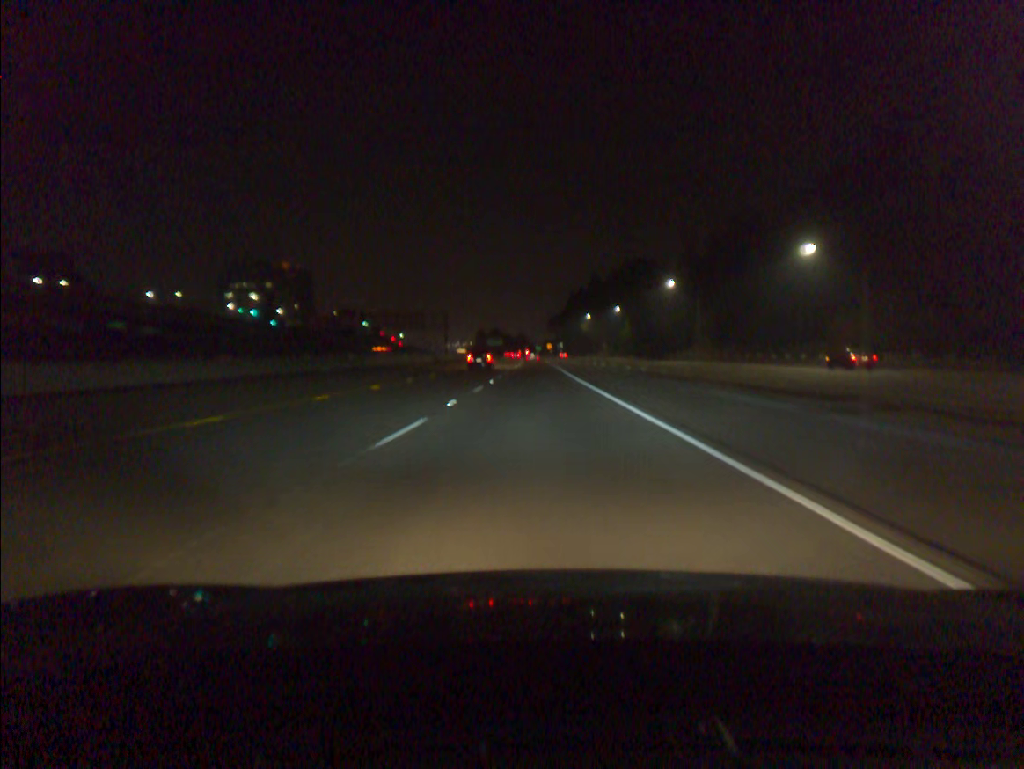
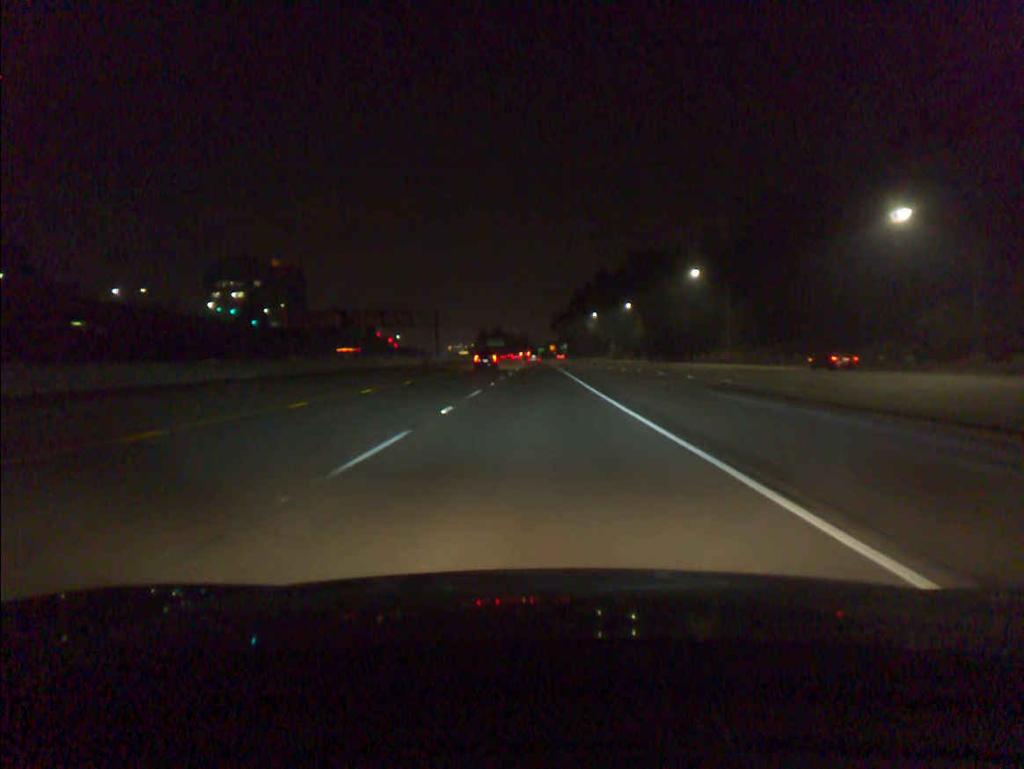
(0.0, +16.7) m; 0°
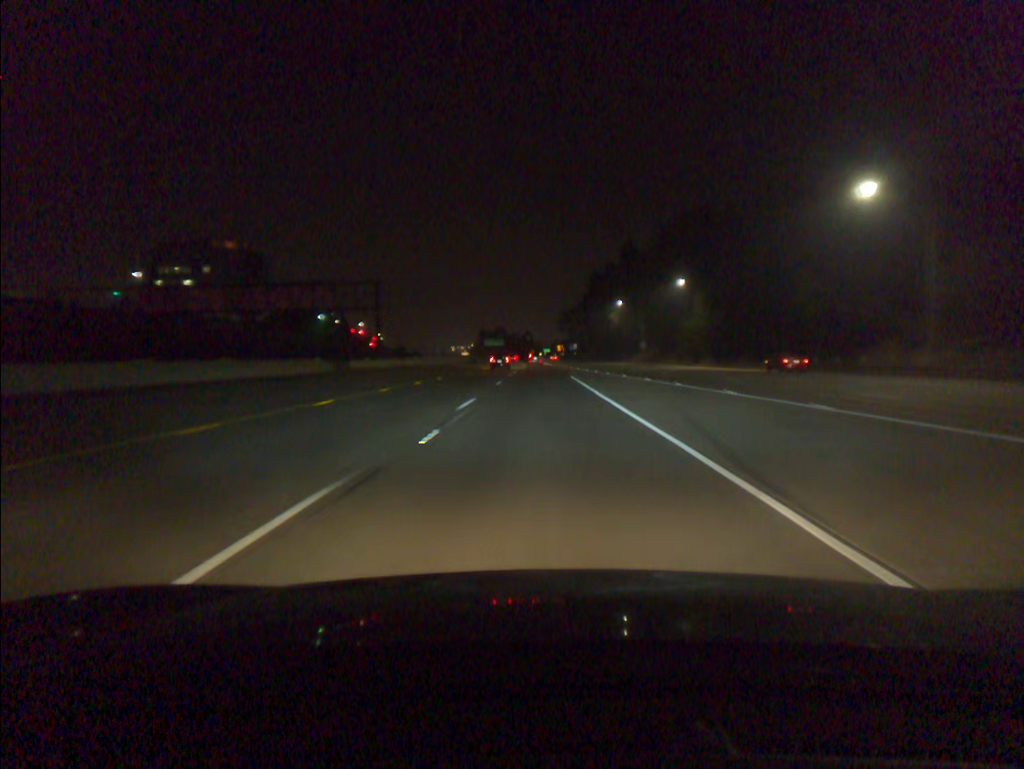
(-0.3, +50.1) m; 0°
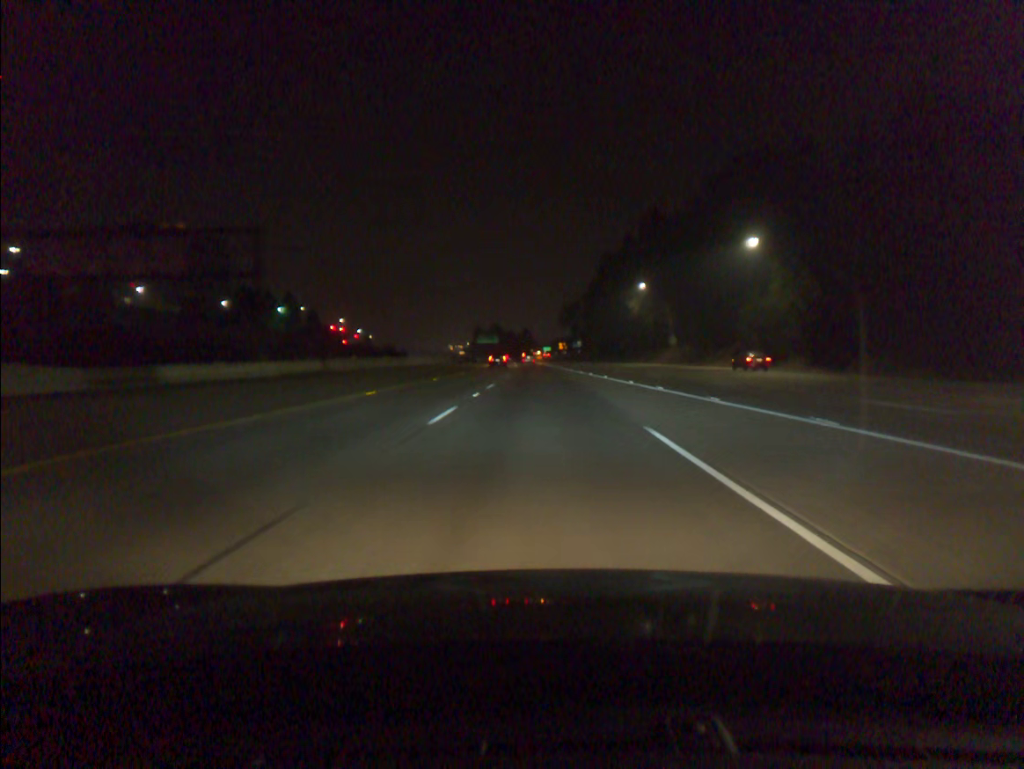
(0.0, +33.4) m; 0°
